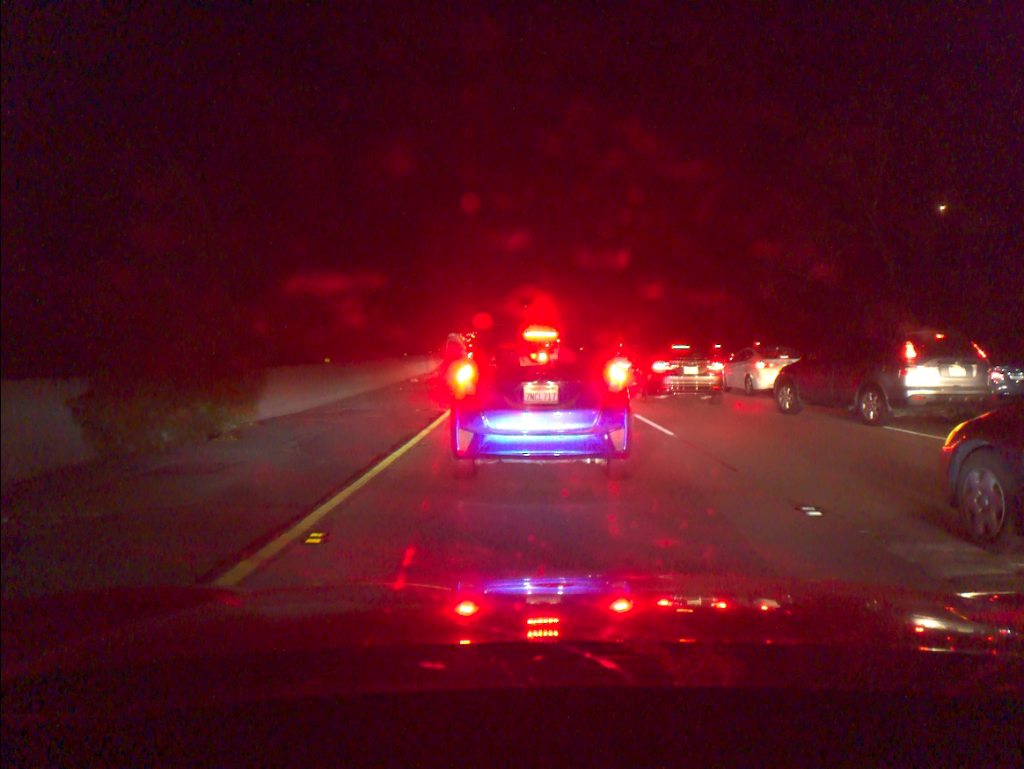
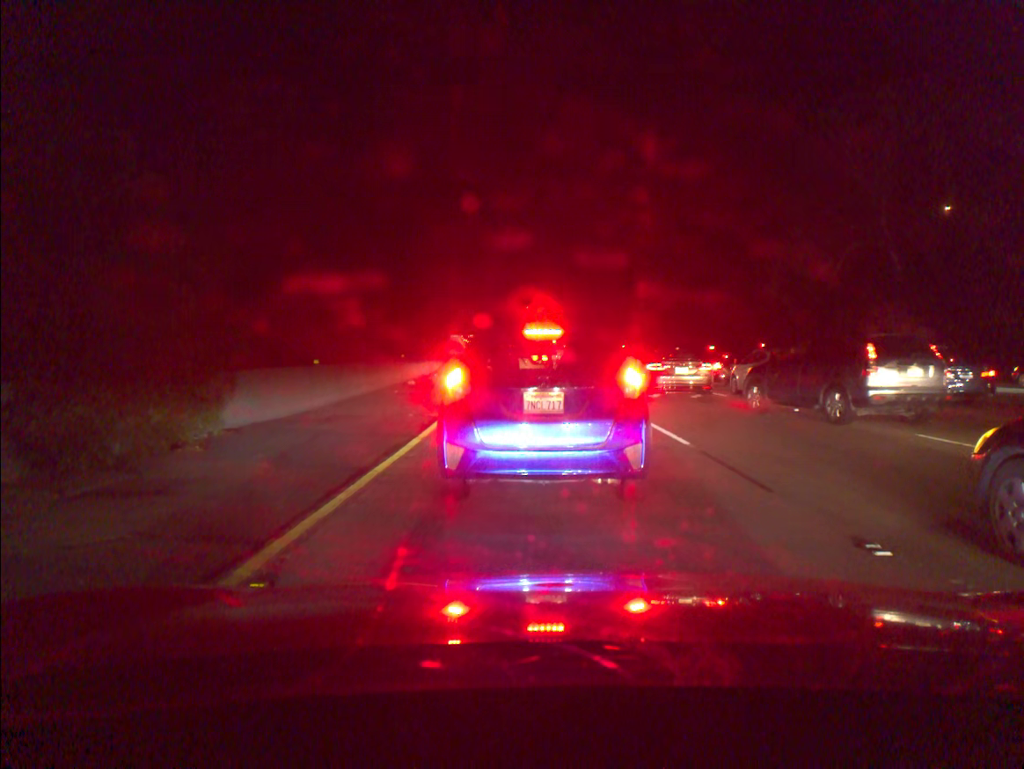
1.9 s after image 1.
(0.0, +1.2) m; 0°
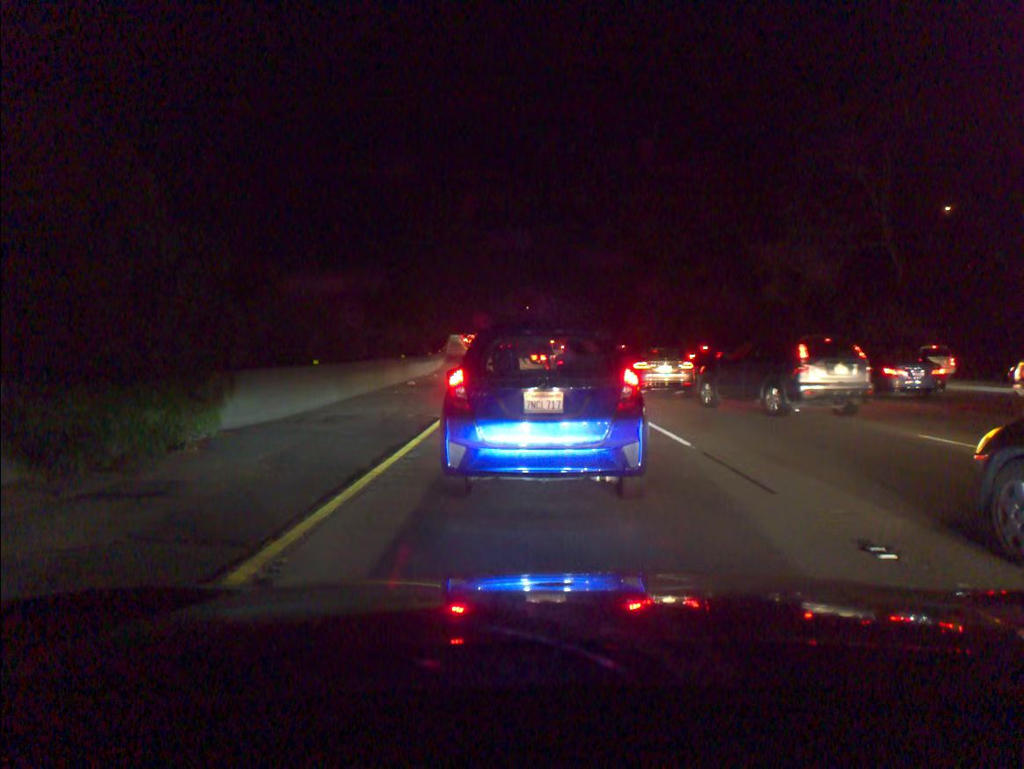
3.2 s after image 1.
(0.0, +0.1) m; 0°
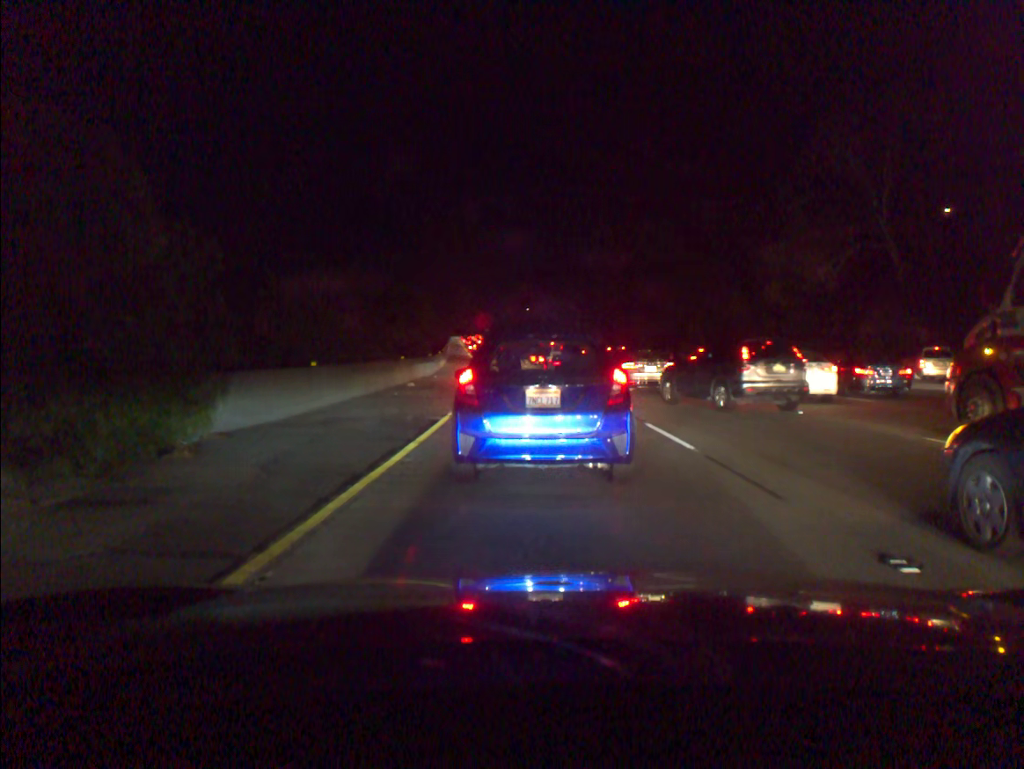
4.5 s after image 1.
(0.0, +0.3) m; 0°
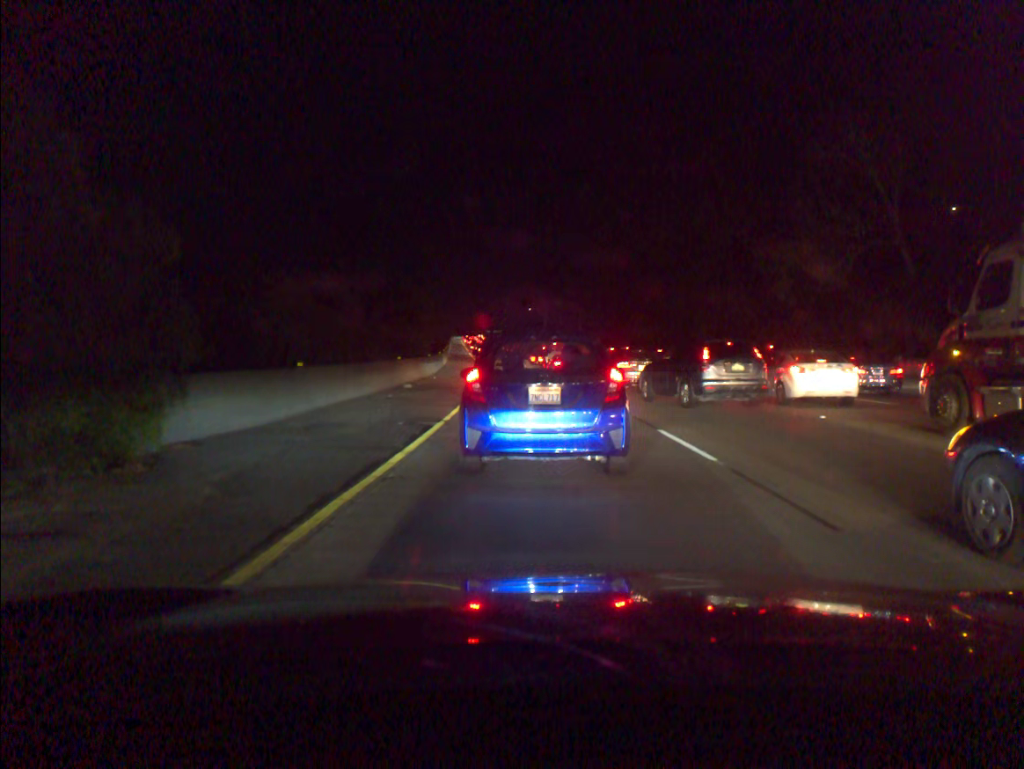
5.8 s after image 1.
(0.0, +1.1) m; 0°
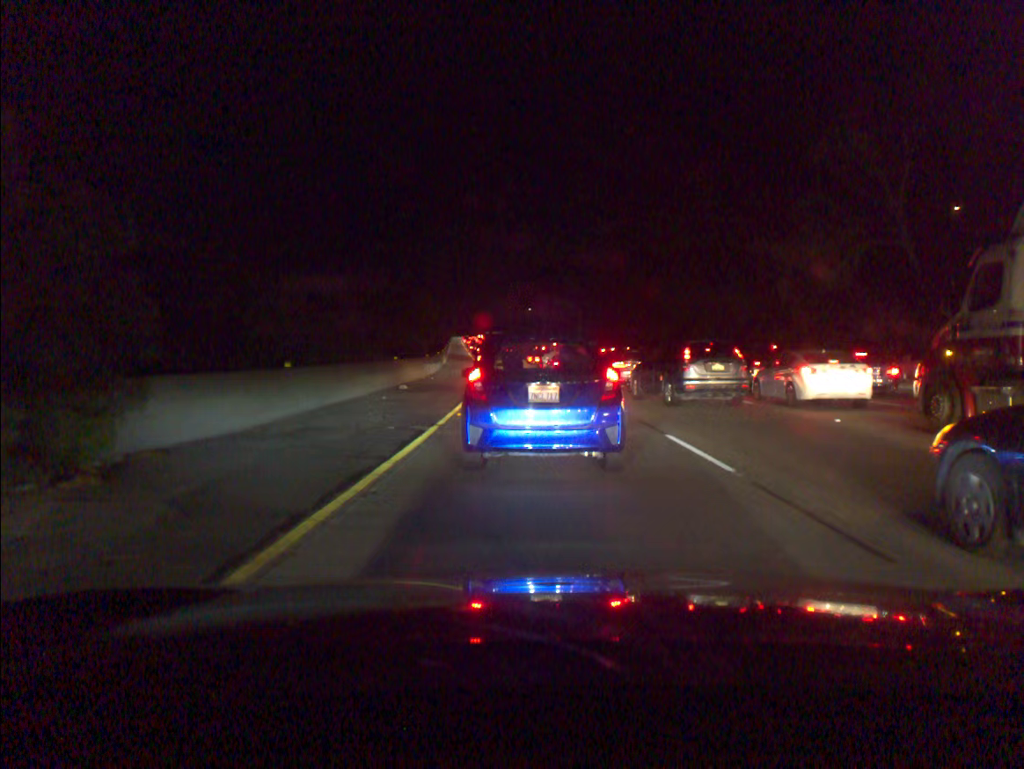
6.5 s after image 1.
(0.0, +0.8) m; 0°
